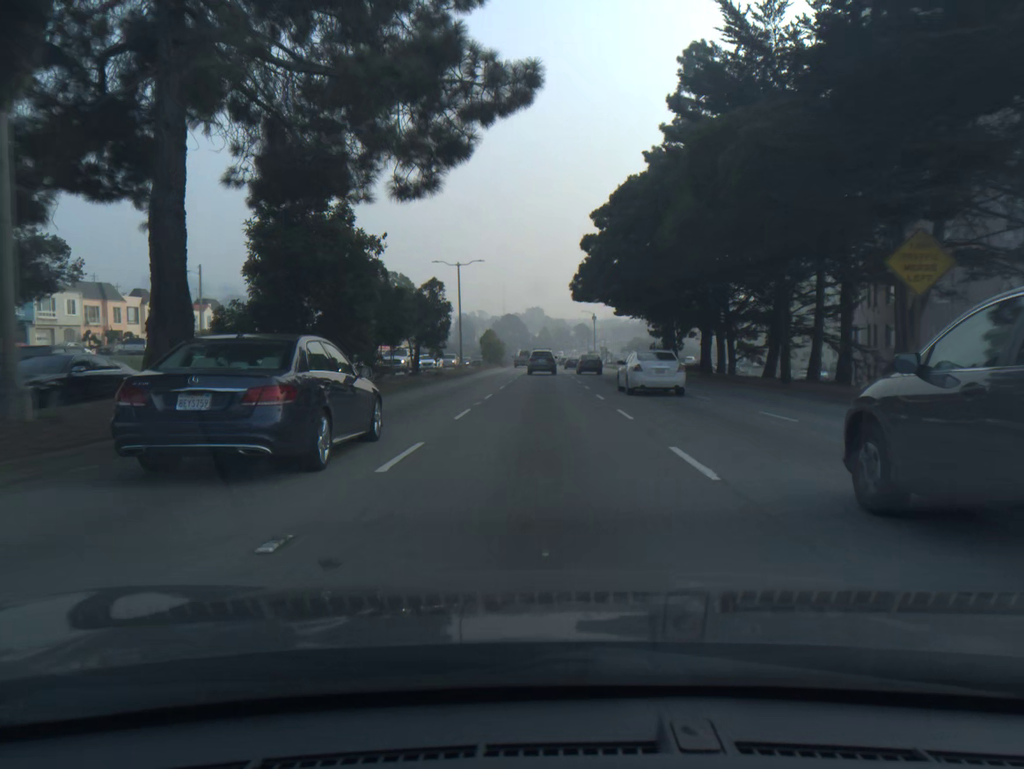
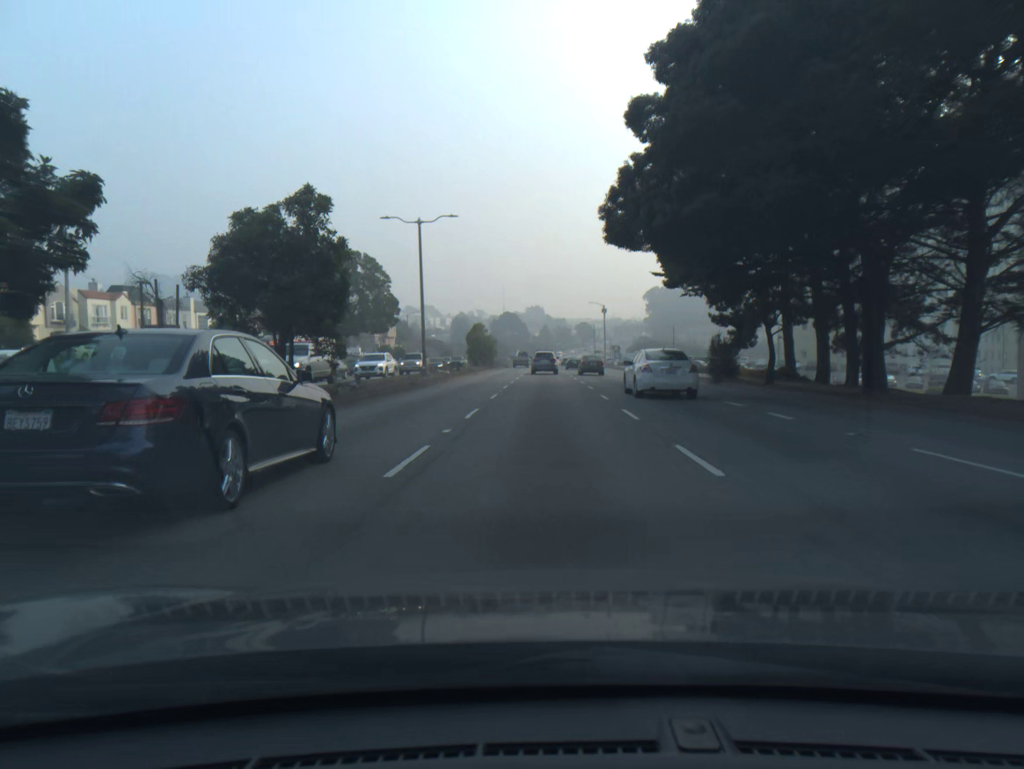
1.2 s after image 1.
(0.0, +21.9) m; 0°
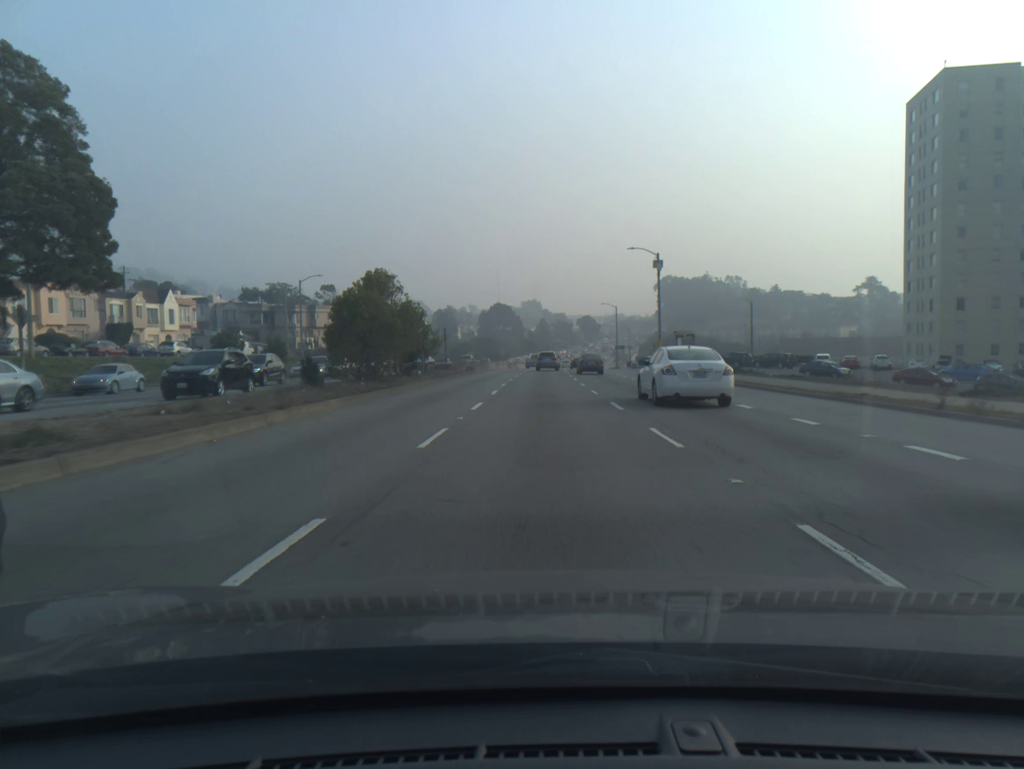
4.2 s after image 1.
(+0.2, +56.9) m; 0°
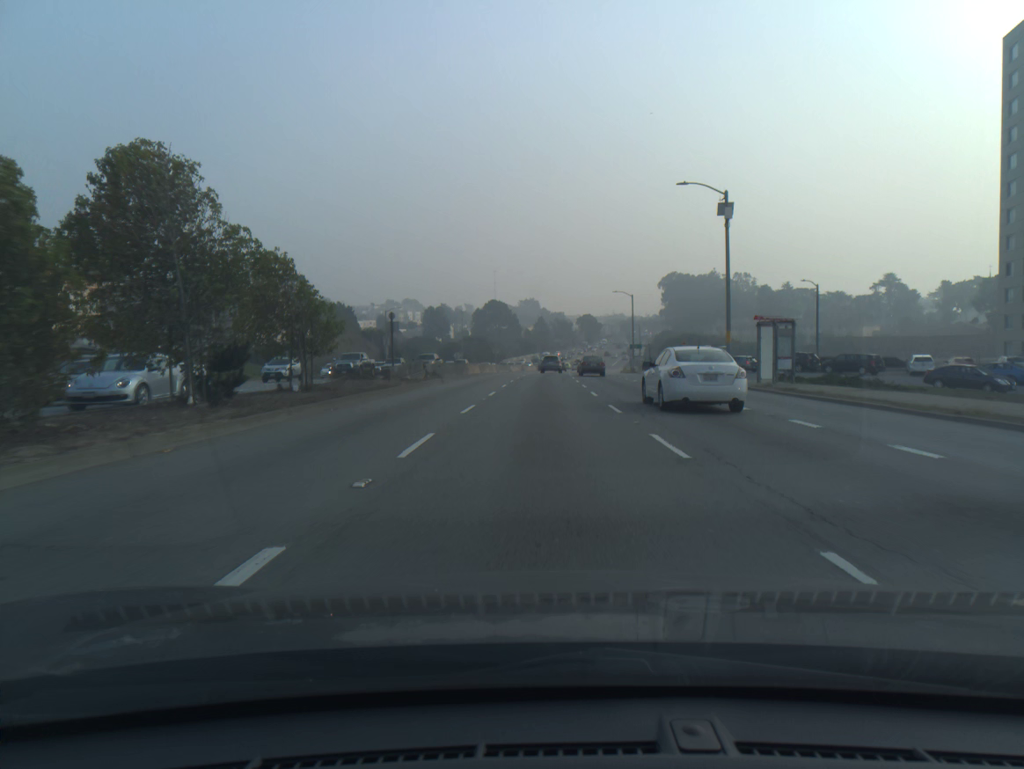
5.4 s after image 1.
(0.0, +22.9) m; 0°
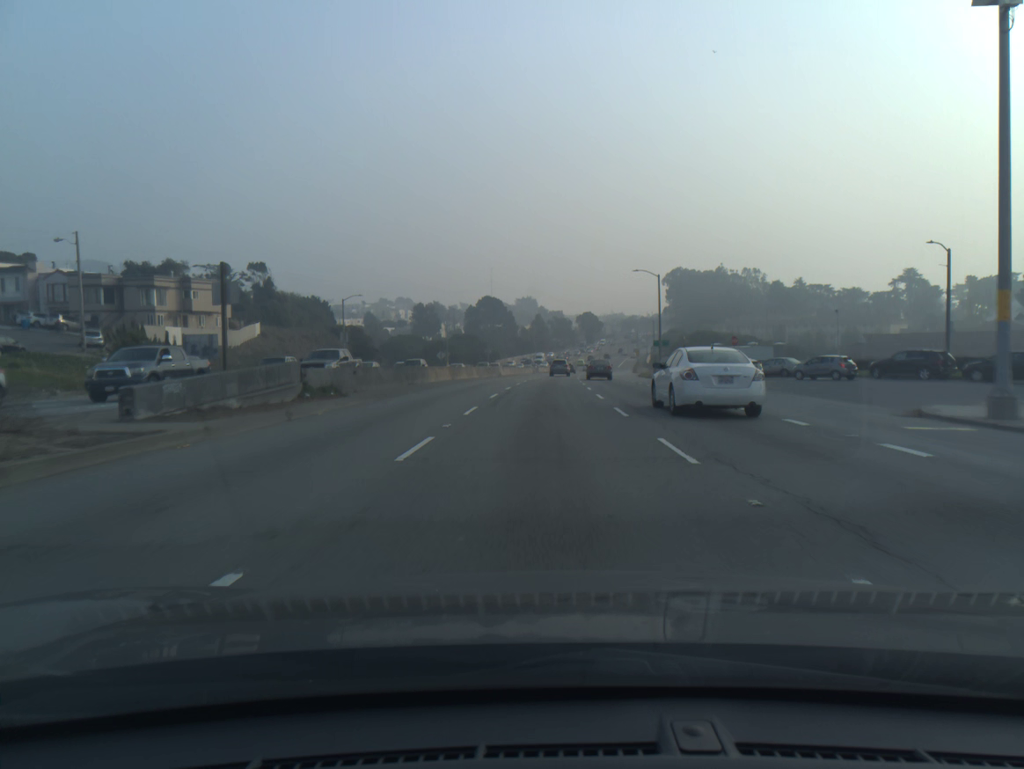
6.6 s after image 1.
(0.0, +22.9) m; 0°
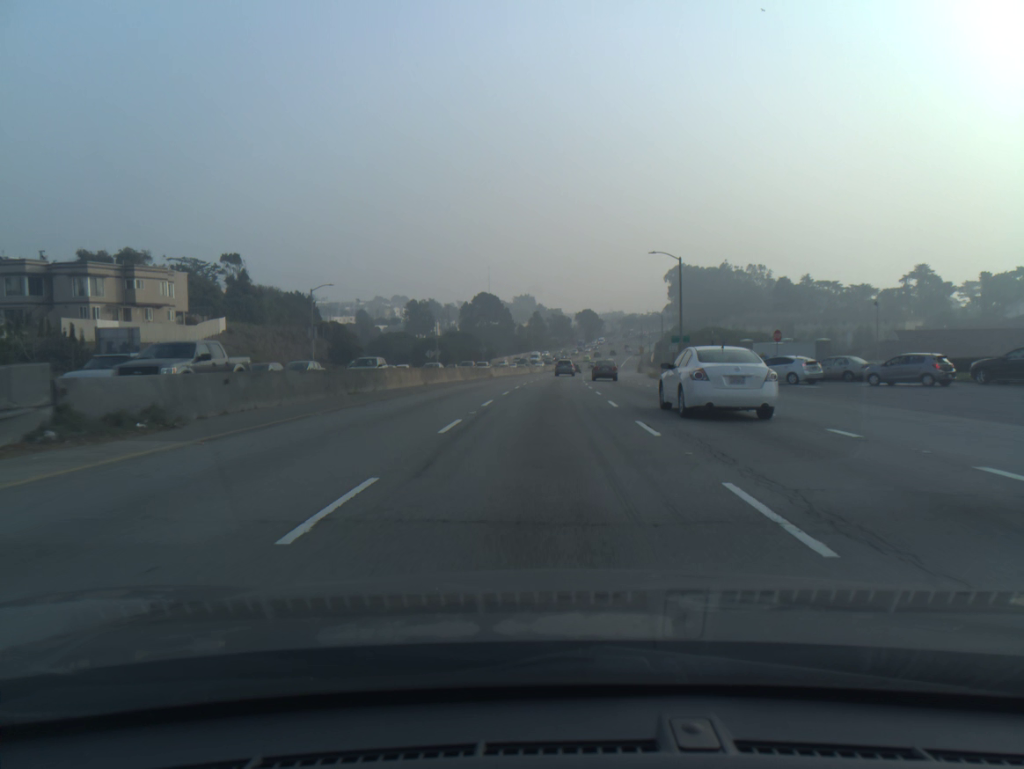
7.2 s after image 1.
(0.0, +11.5) m; 0°
